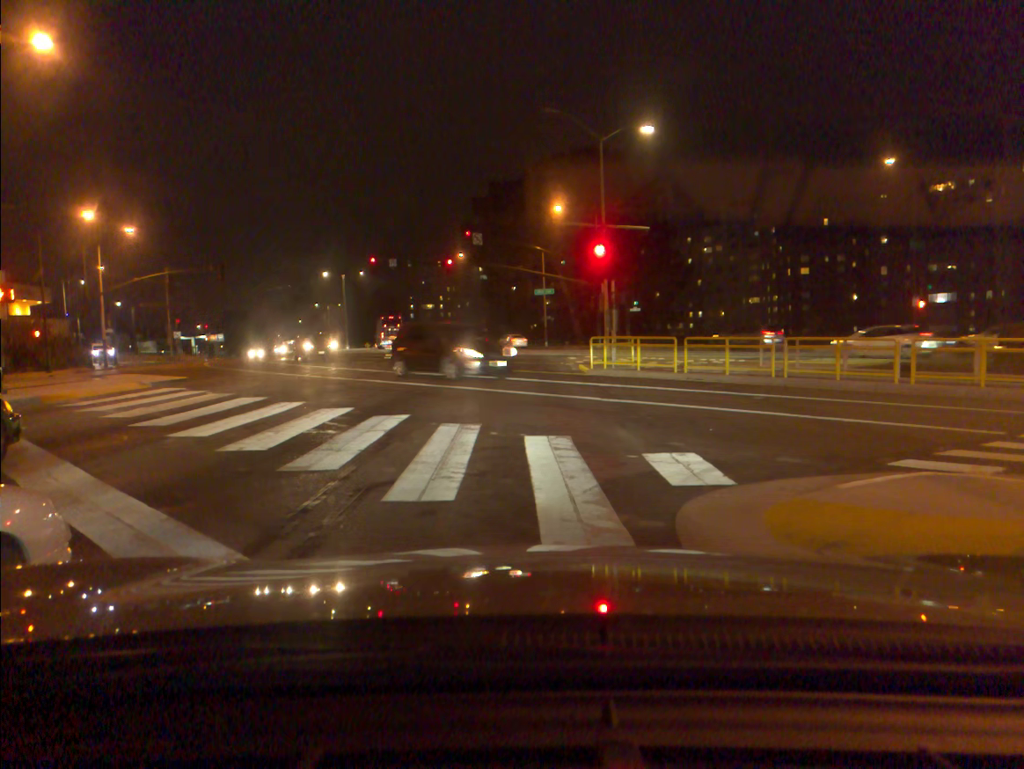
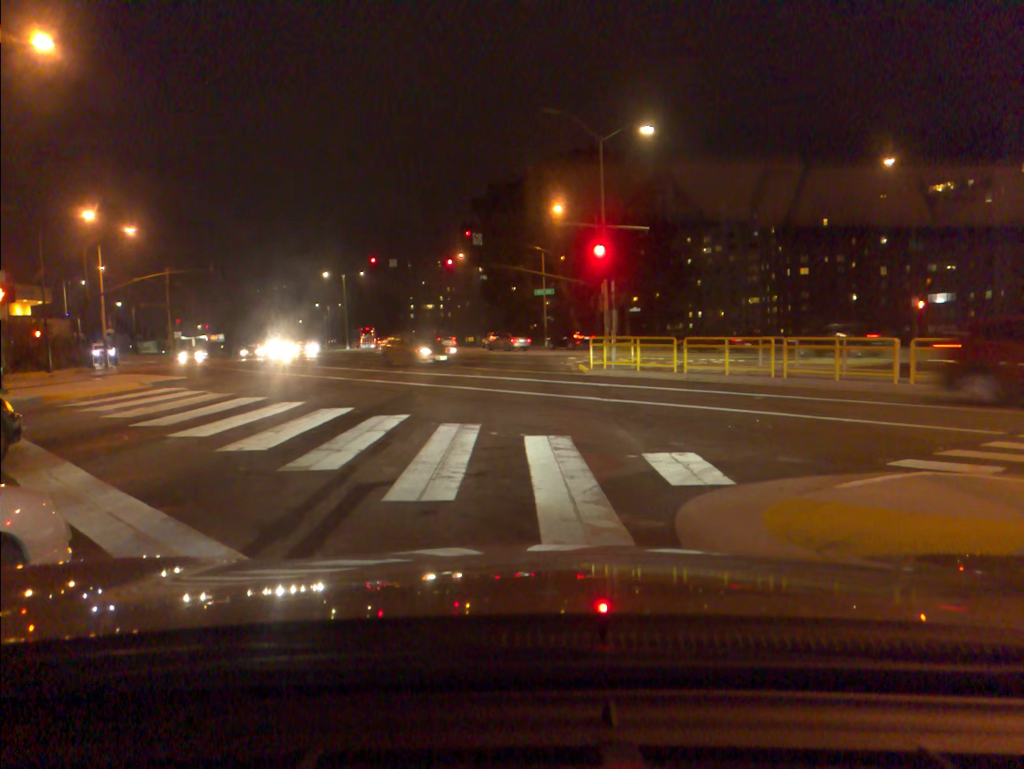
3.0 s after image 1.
(0.0, 0.0) m; 0°
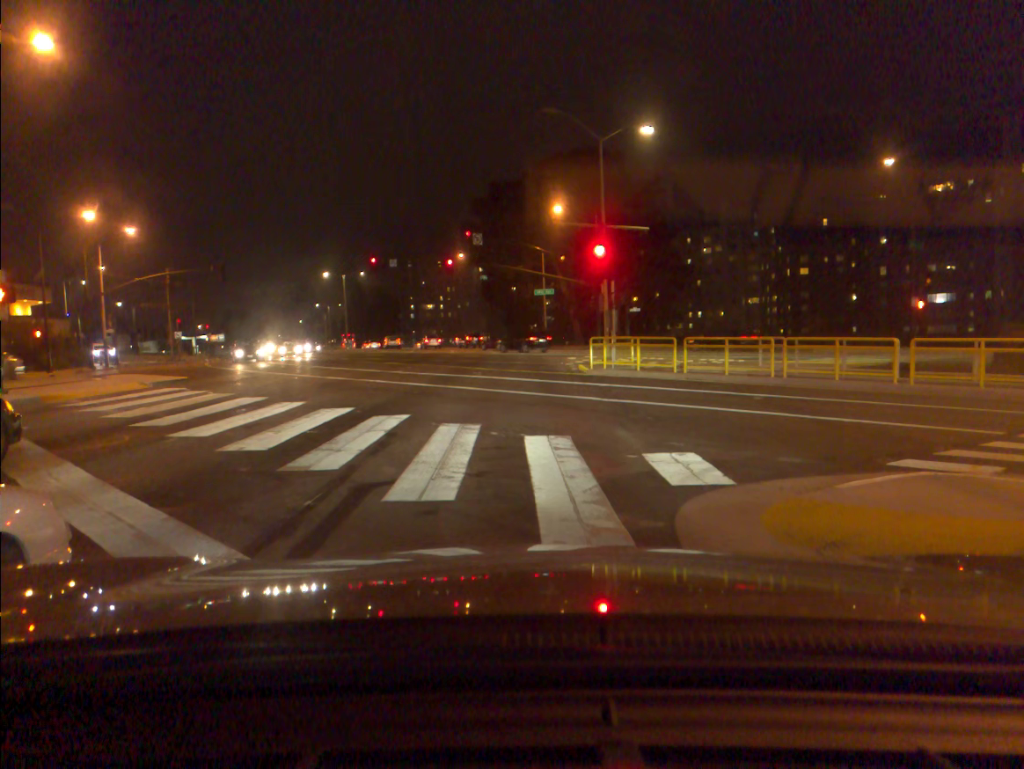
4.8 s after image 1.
(0.0, 0.0) m; 0°
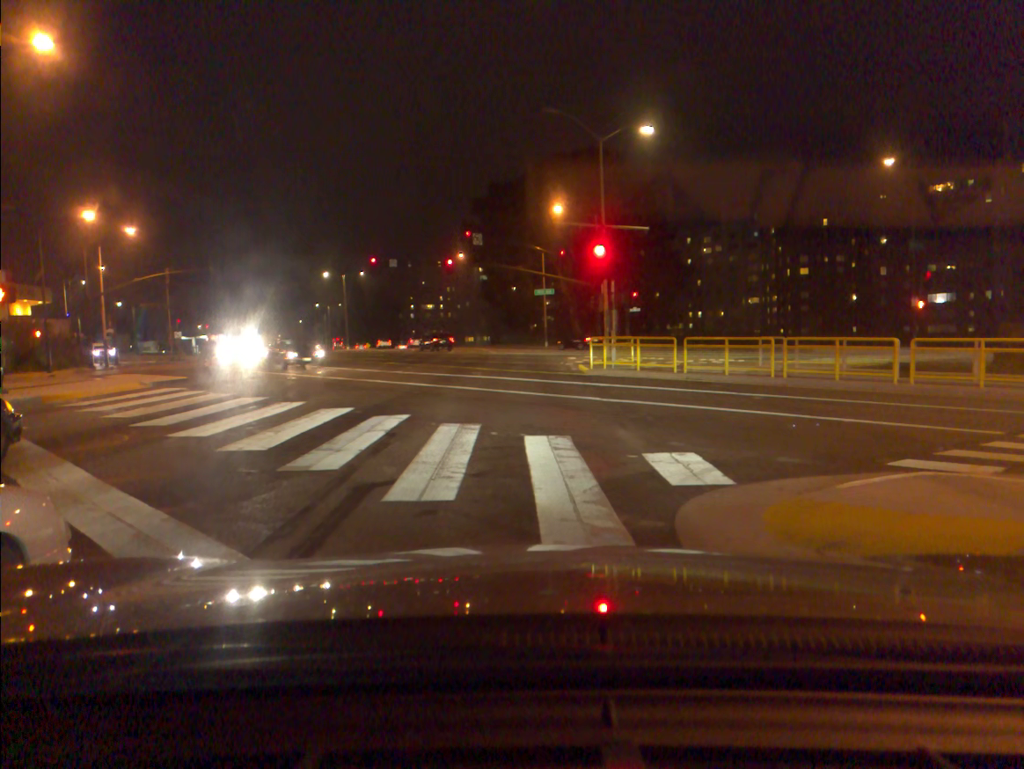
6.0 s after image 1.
(0.0, 0.0) m; 0°
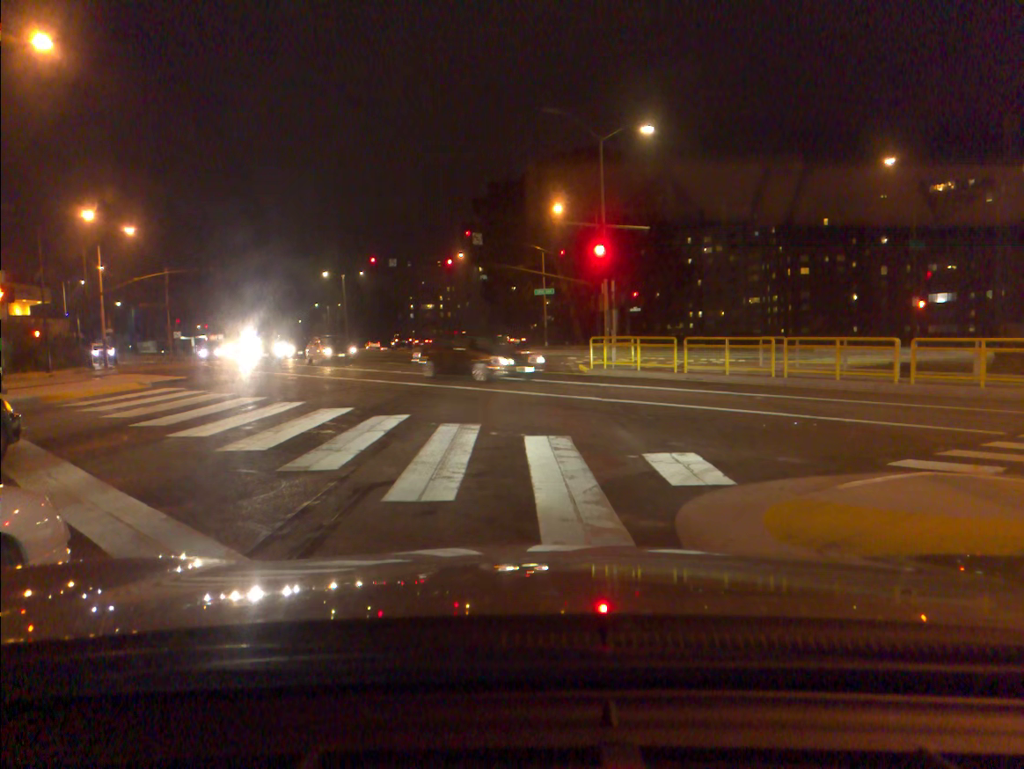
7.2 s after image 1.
(0.0, 0.0) m; 0°
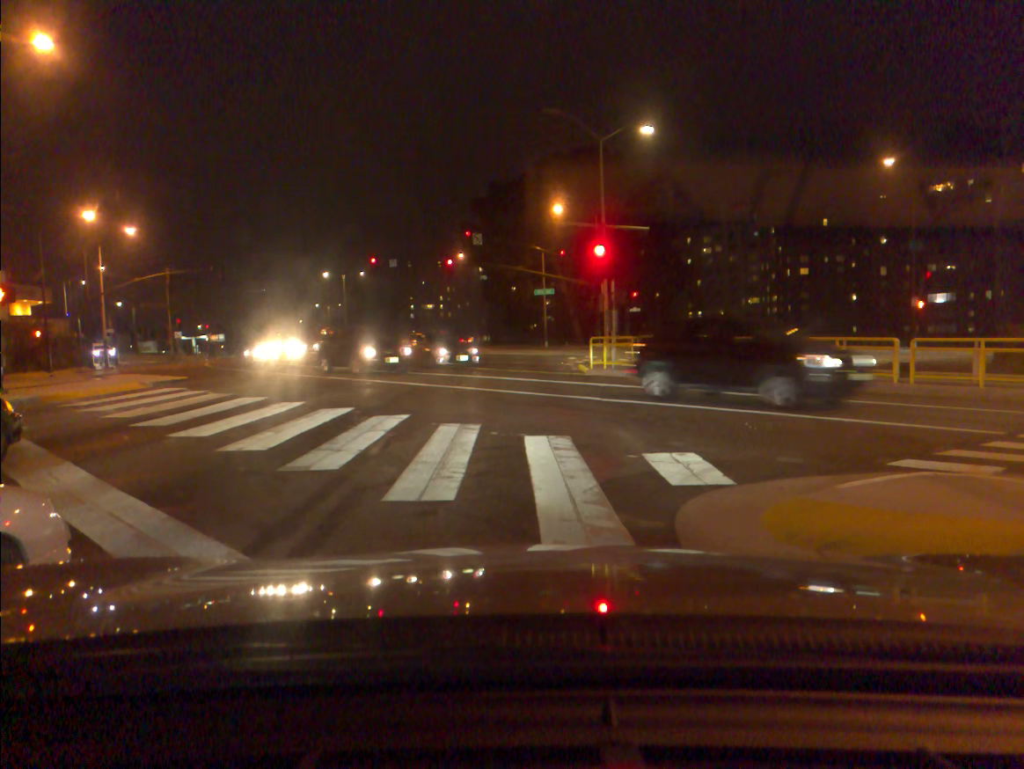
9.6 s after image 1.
(0.0, 0.0) m; 0°
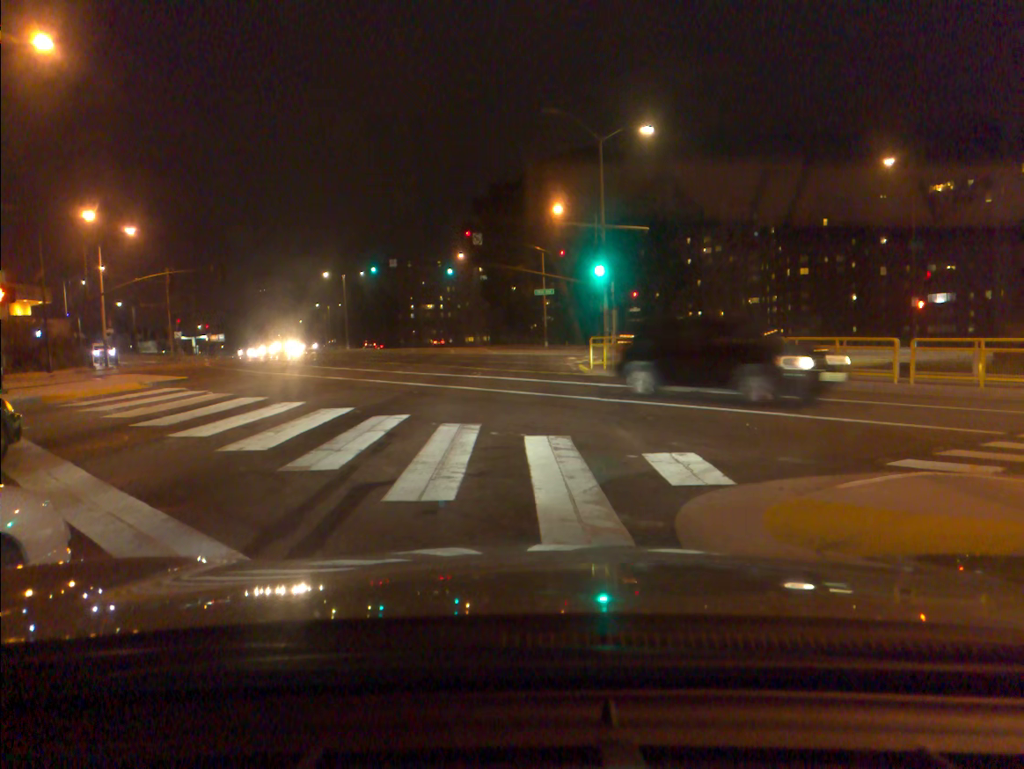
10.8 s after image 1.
(0.0, 0.0) m; 0°
